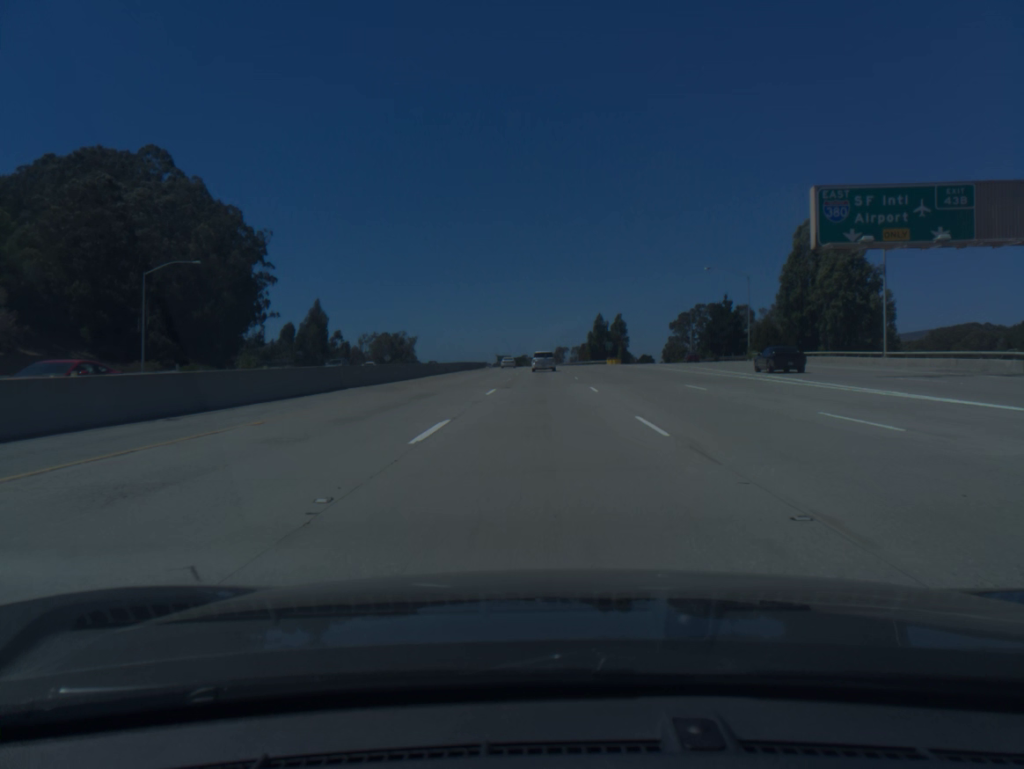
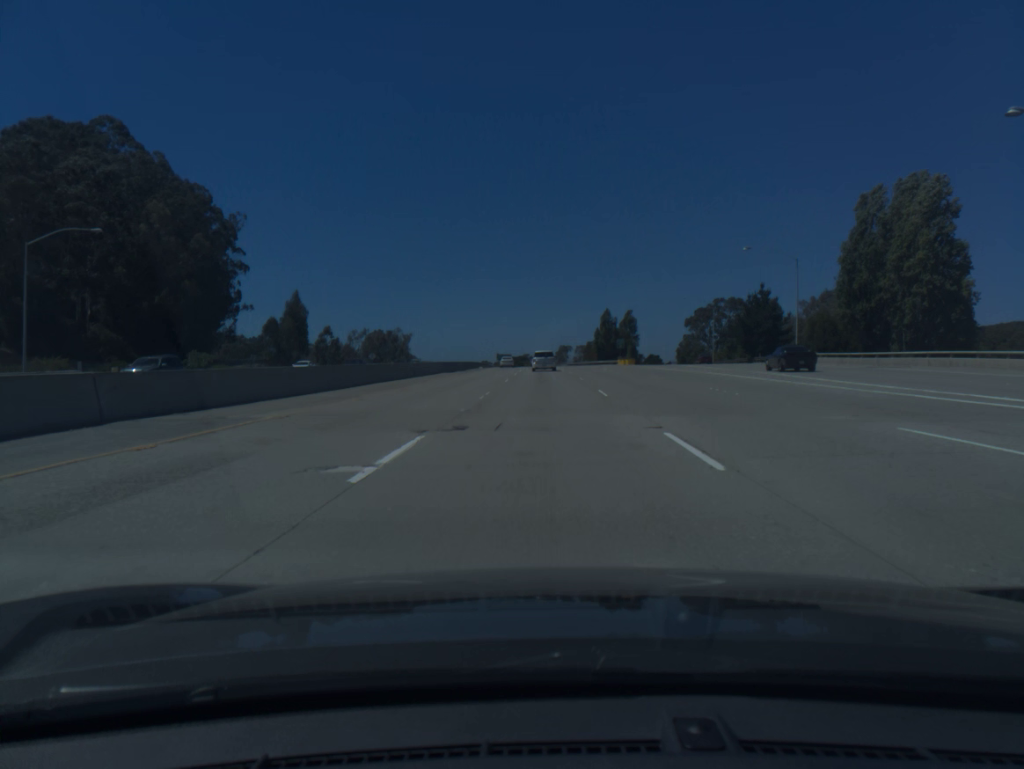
(0.0, +18.2) m; 0°
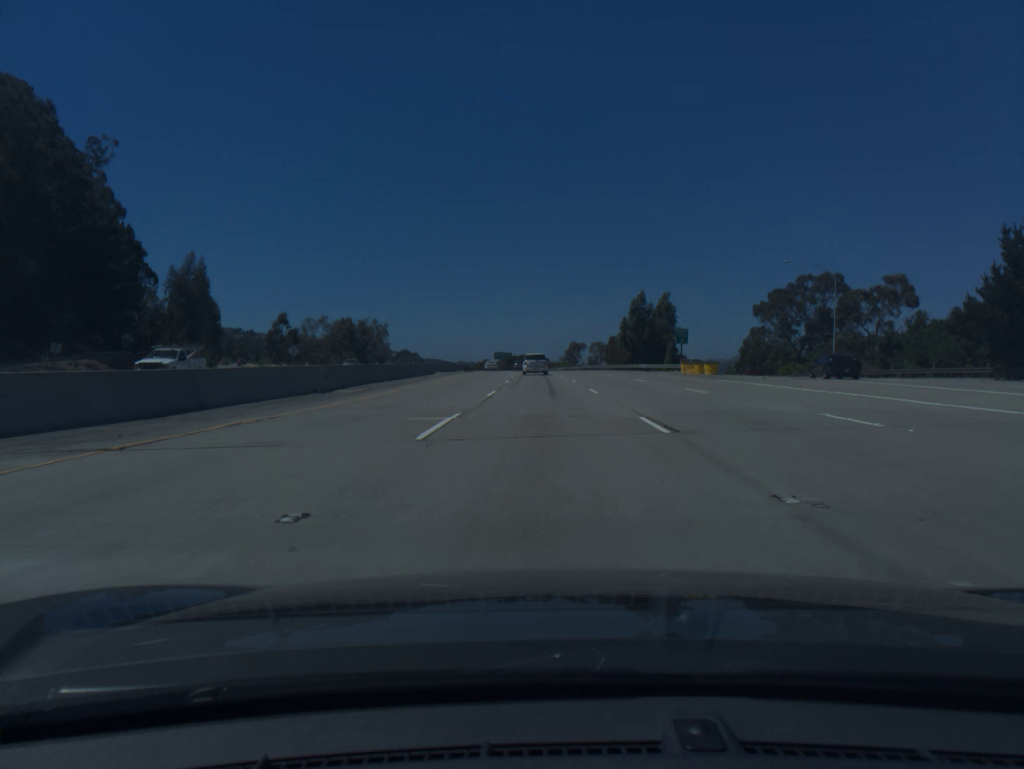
(-0.2, +54.7) m; 0°
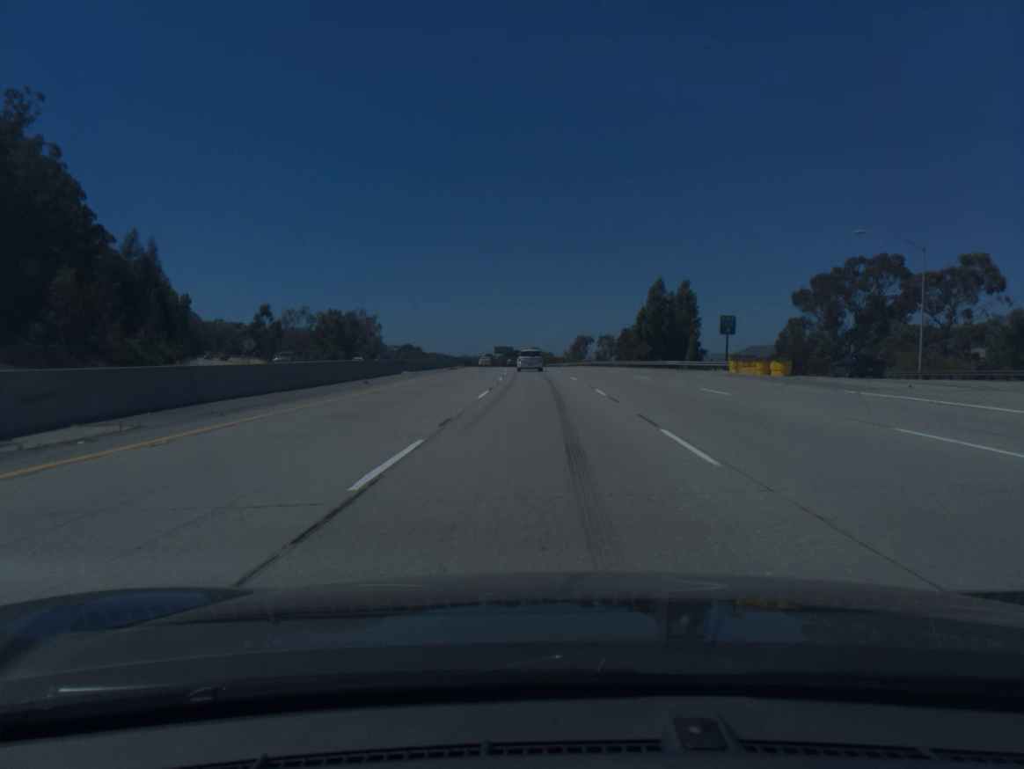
(0.0, +18.3) m; 0°
